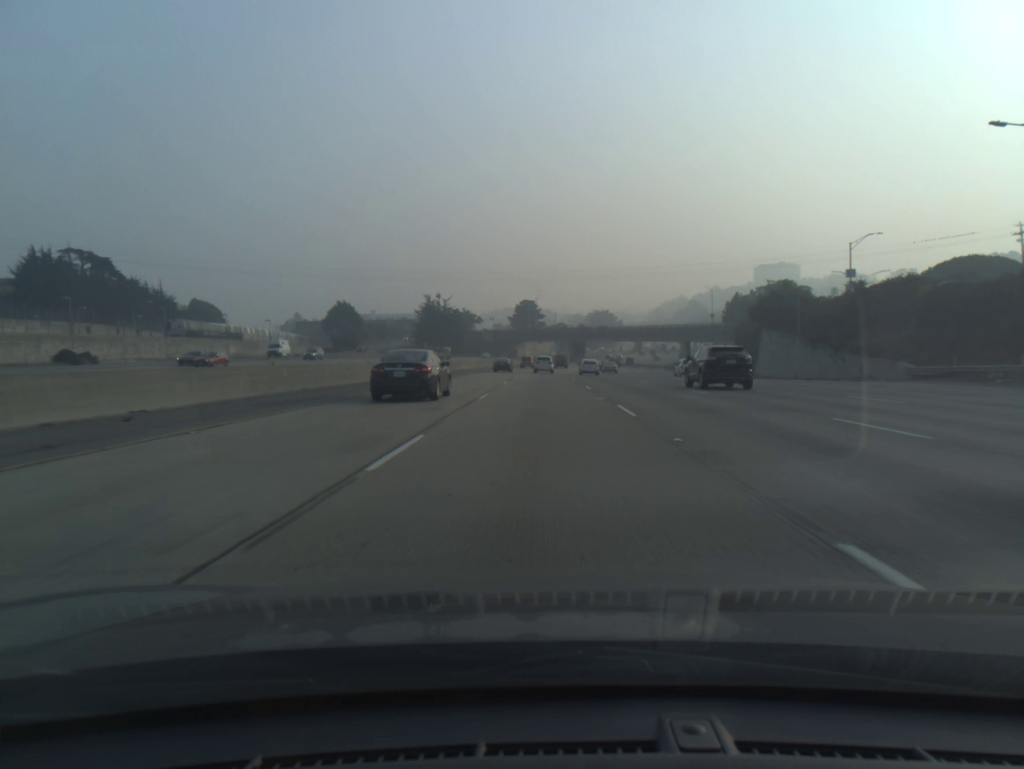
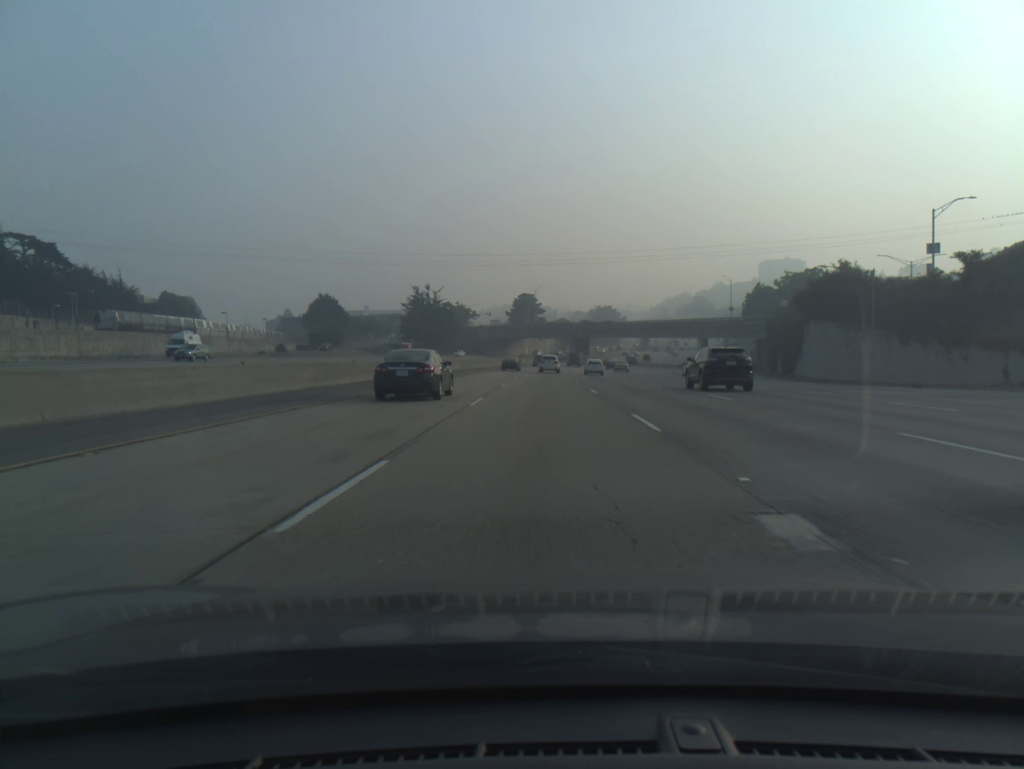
(0.0, +17.5) m; 0°
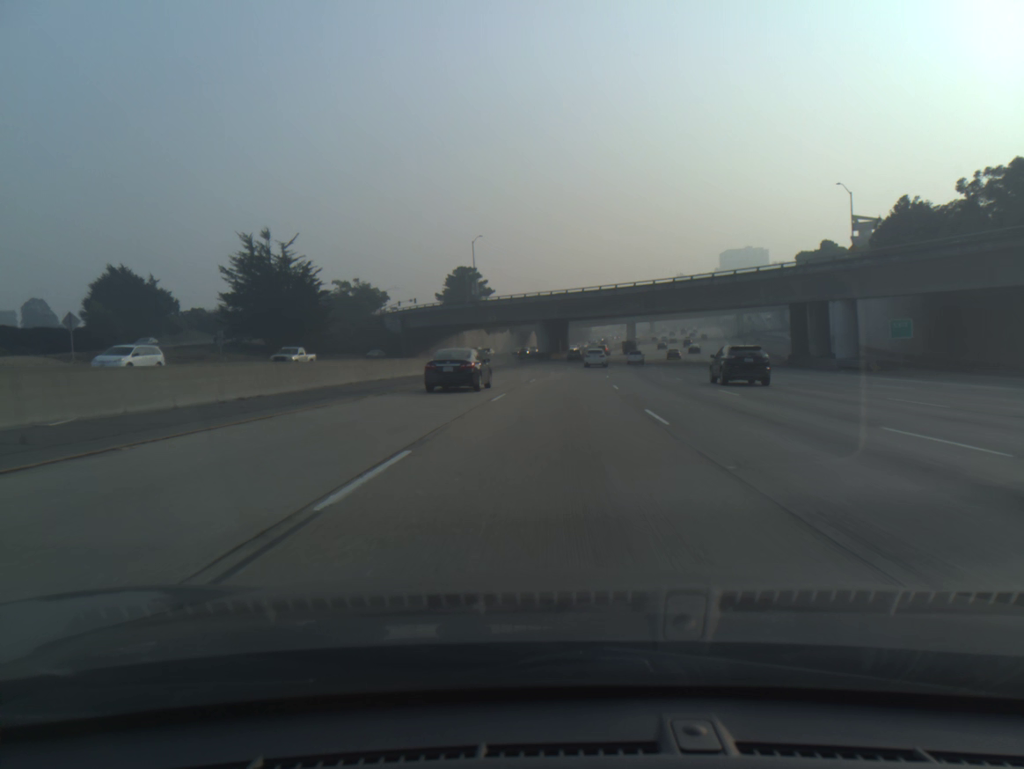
(+1.2, +87.0) m; +3°
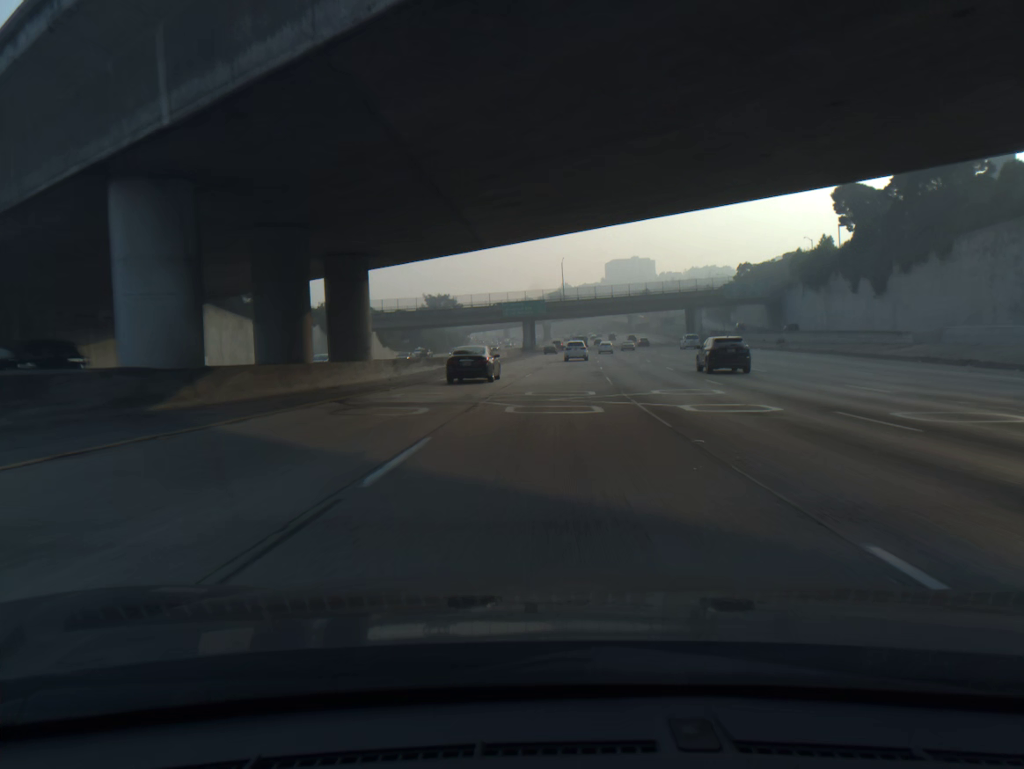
(+6.4, +85.8) m; +9°
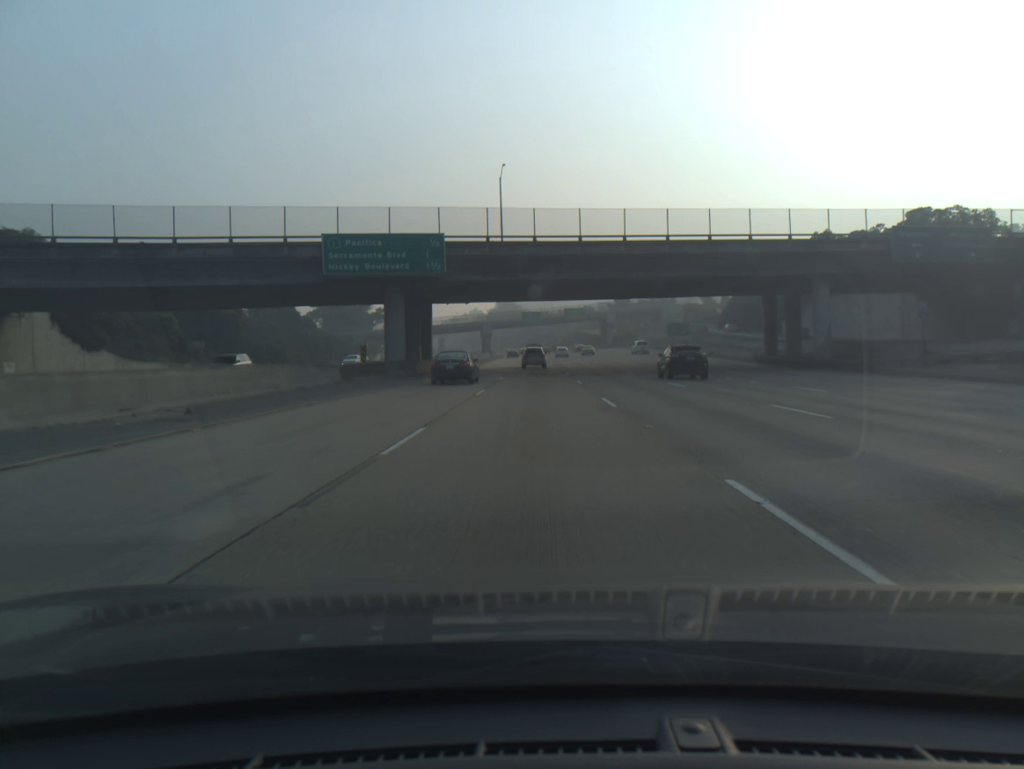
(+4.0, +85.0) m; +4°
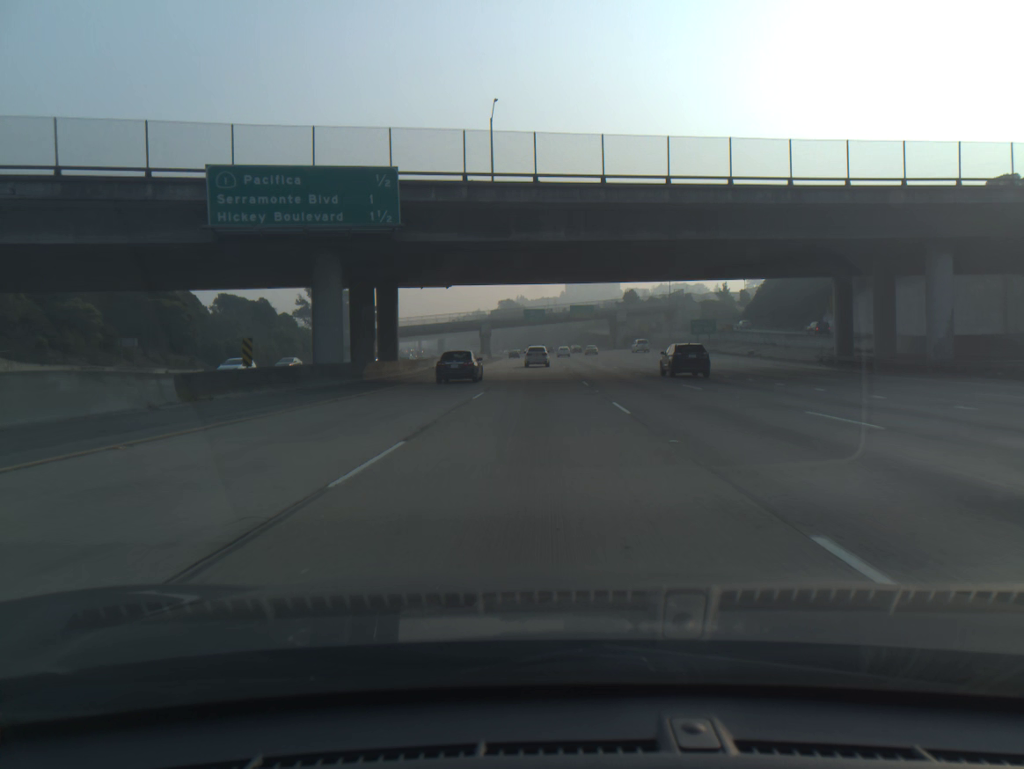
(0.0, +16.9) m; 0°
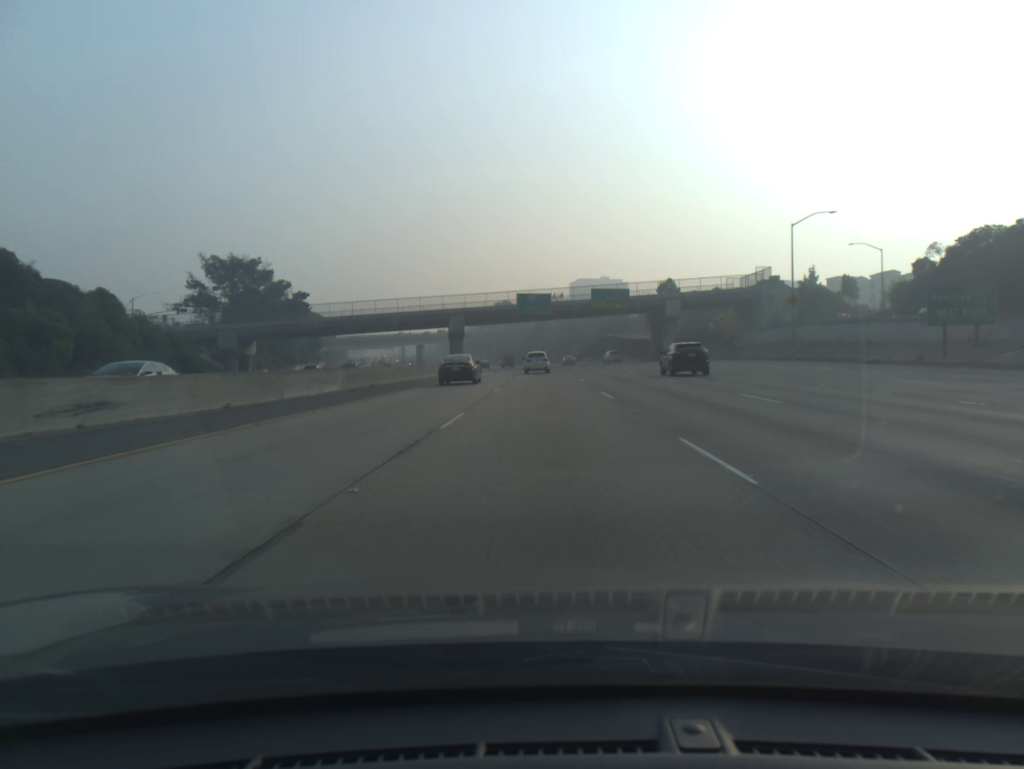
(-0.1, +67.1) m; 0°
